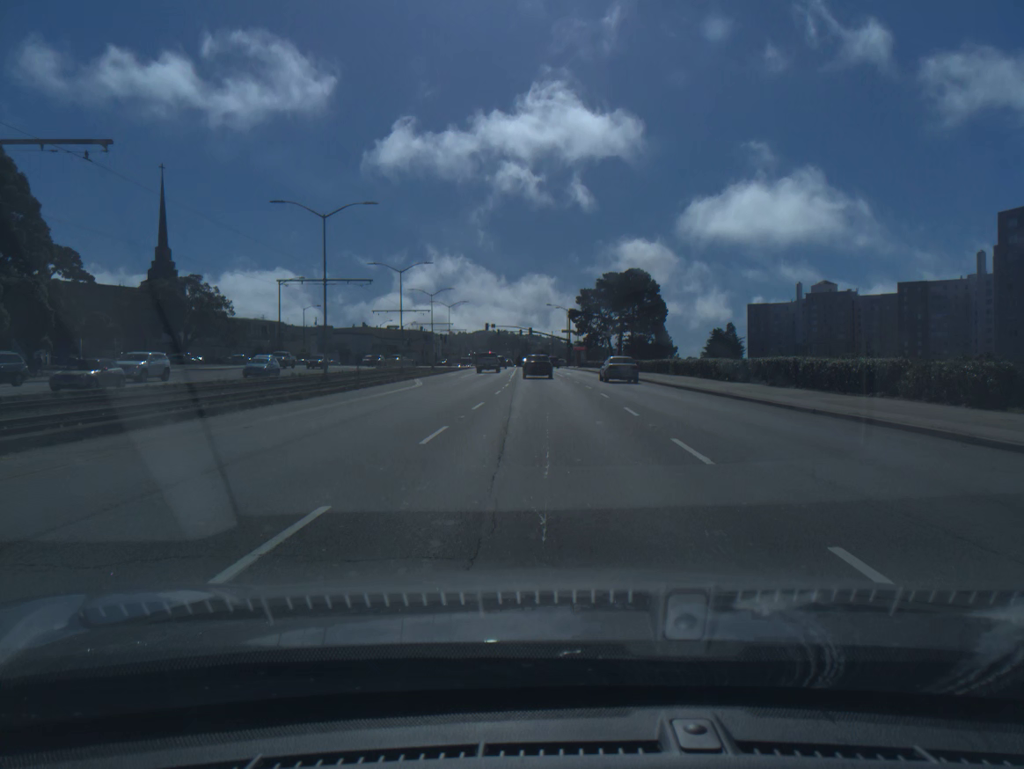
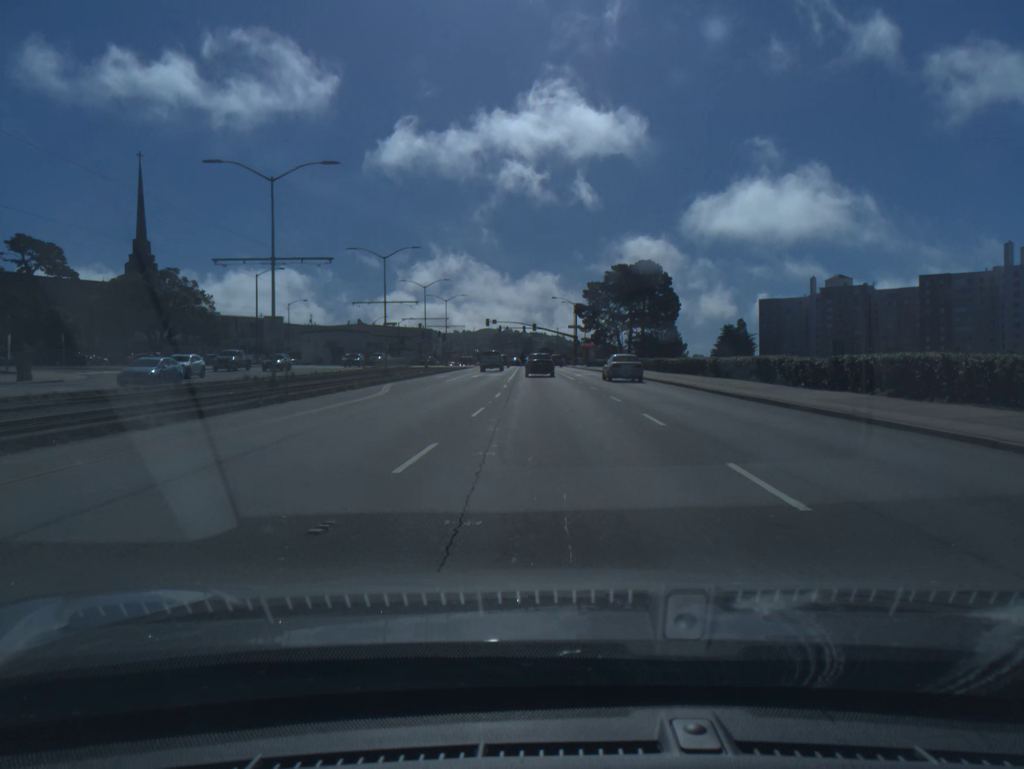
(0.0, +10.1) m; 0°
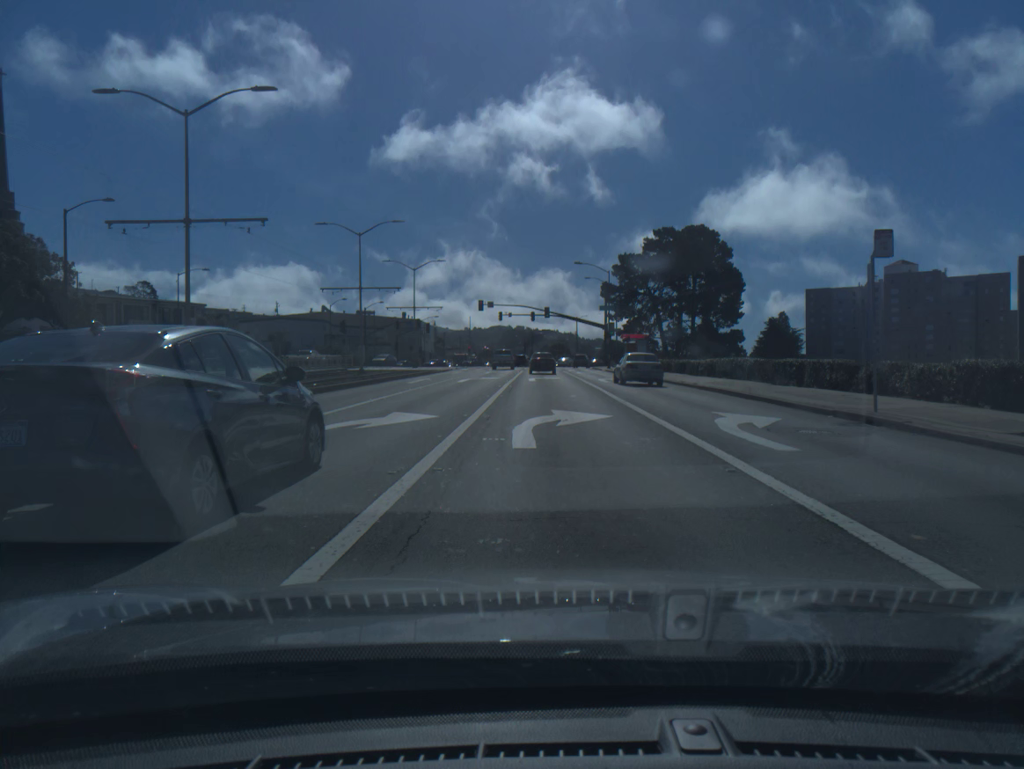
(-0.4, +40.4) m; -1°
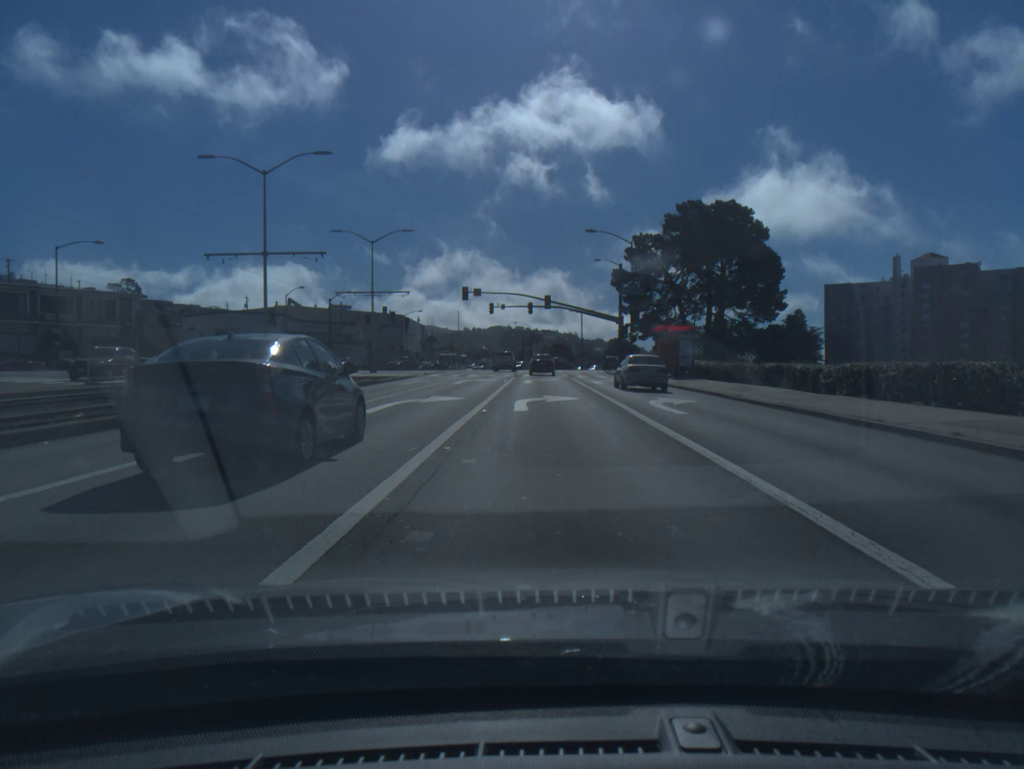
(0.0, +19.6) m; 0°
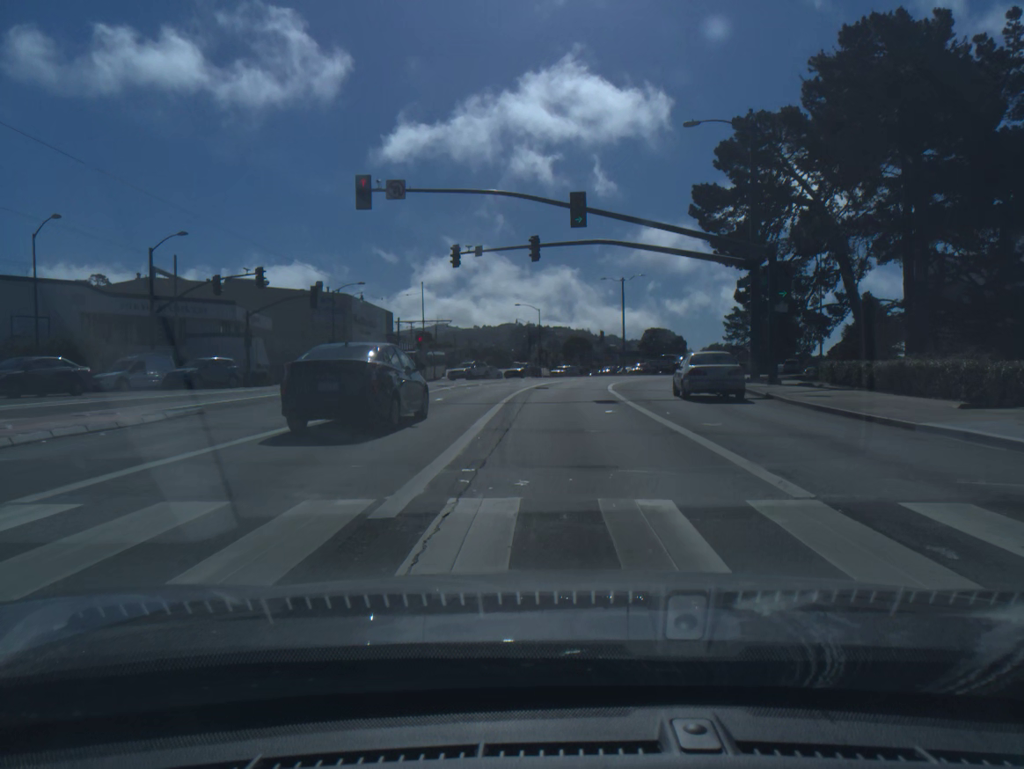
(-0.4, +48.2) m; -1°
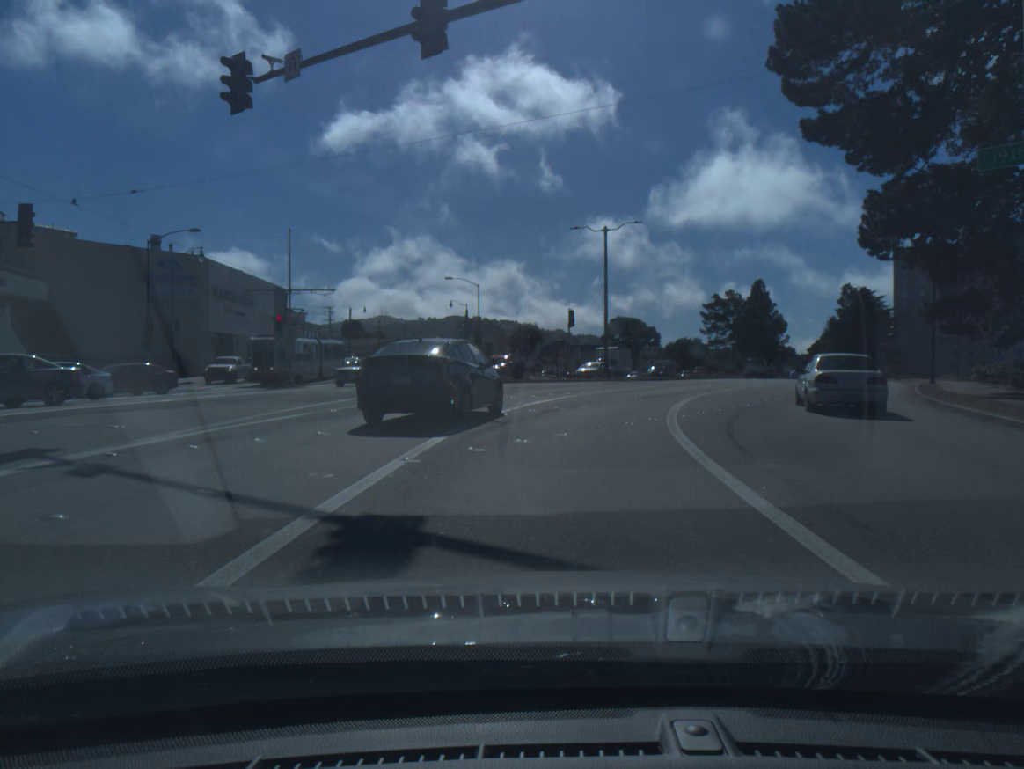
(+0.6, +27.9) m; +4°
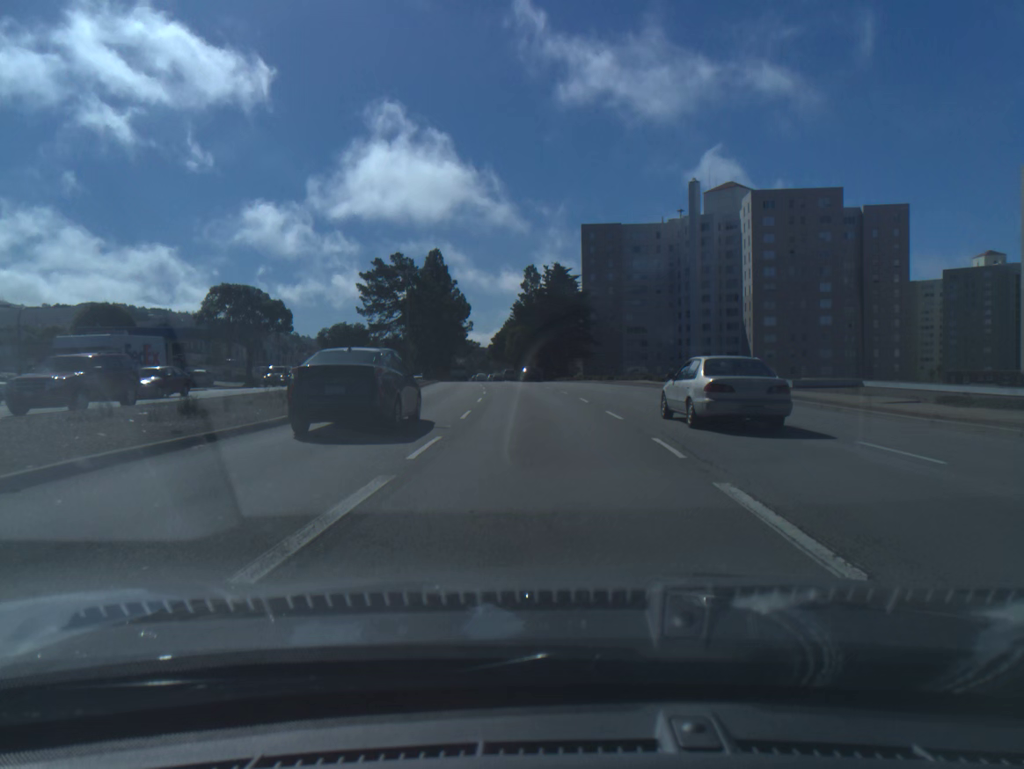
(+9.7, +41.3) m; +23°
